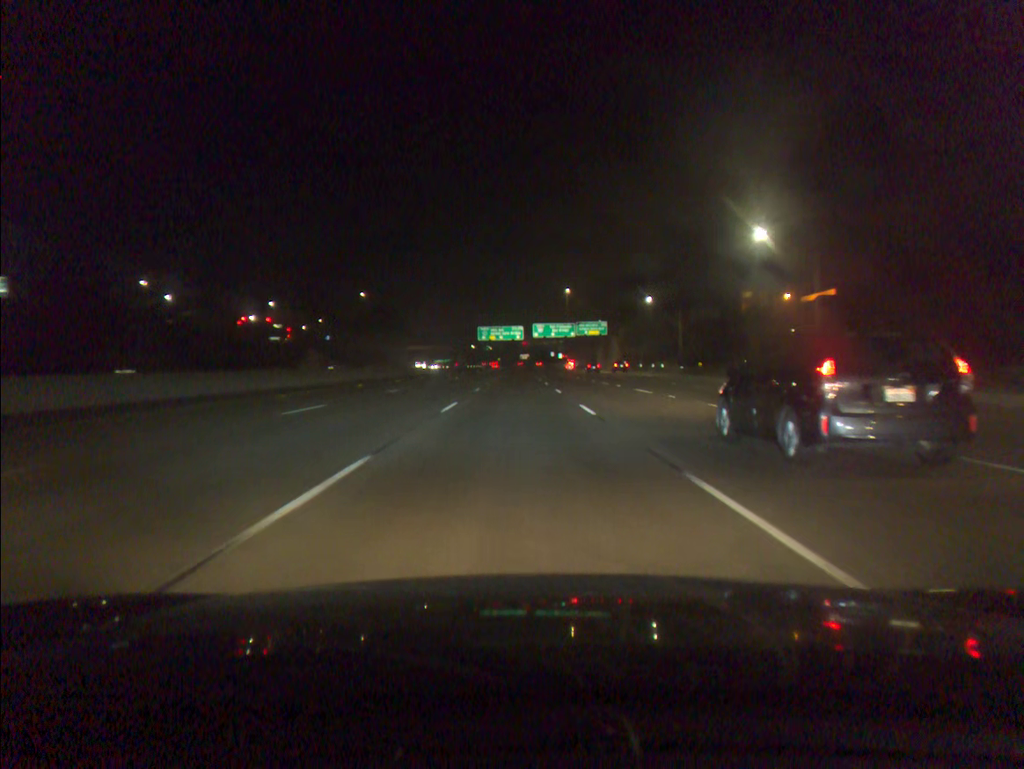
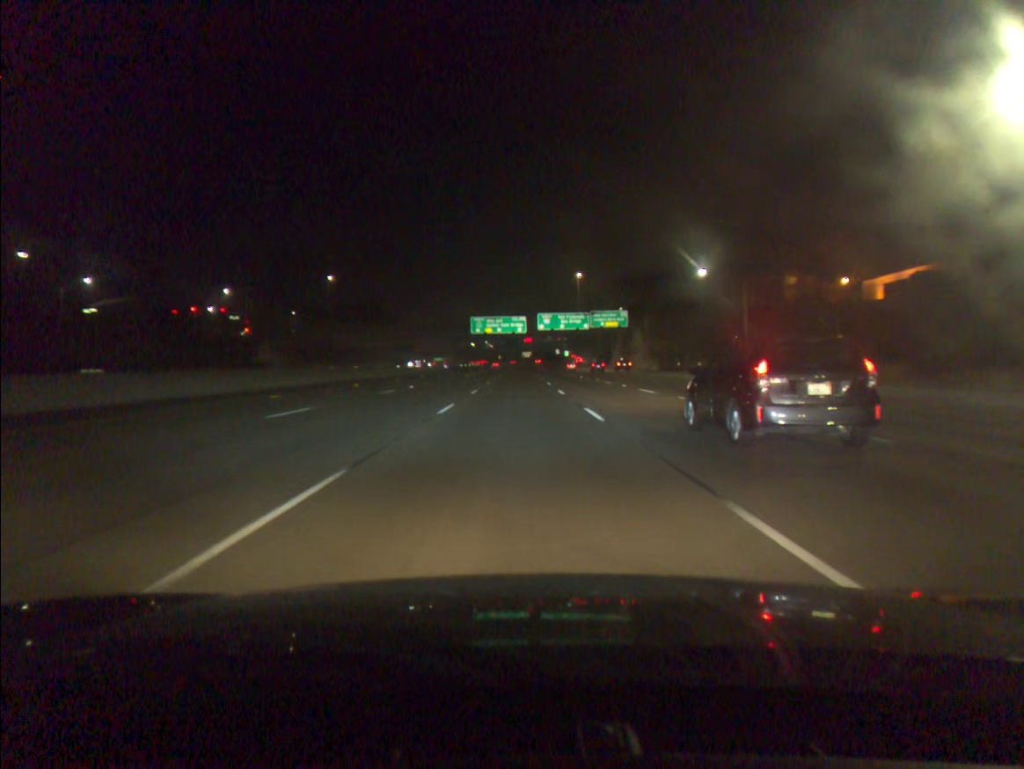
(0.0, +30.1) m; 0°
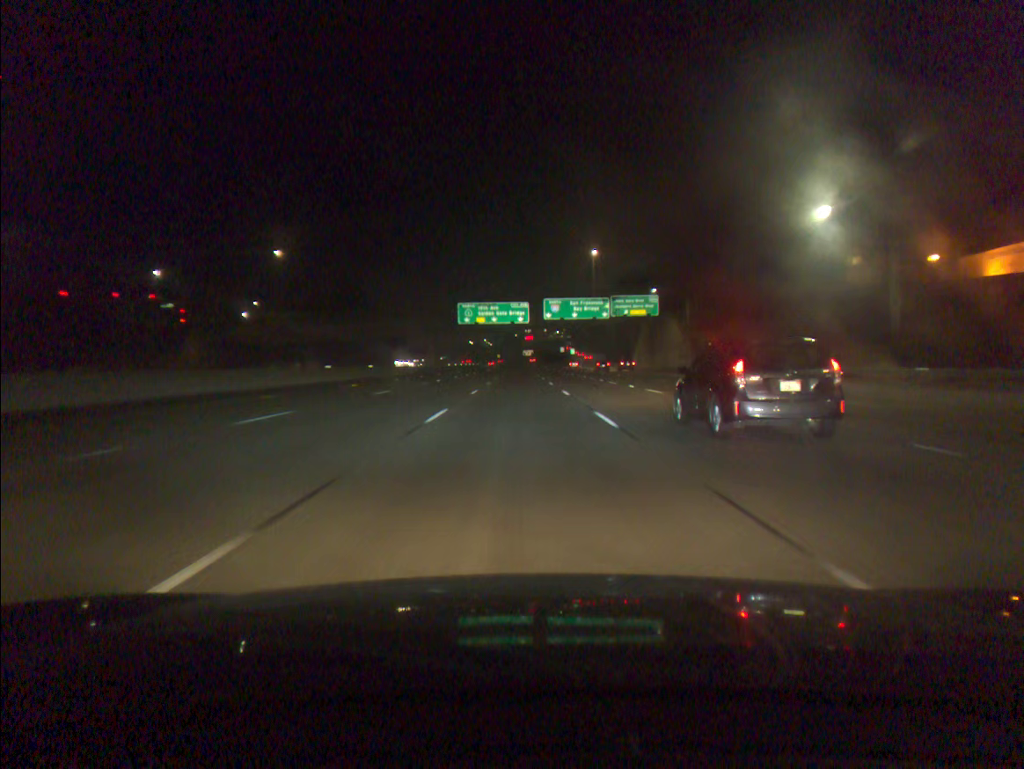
(0.0, +30.2) m; 0°
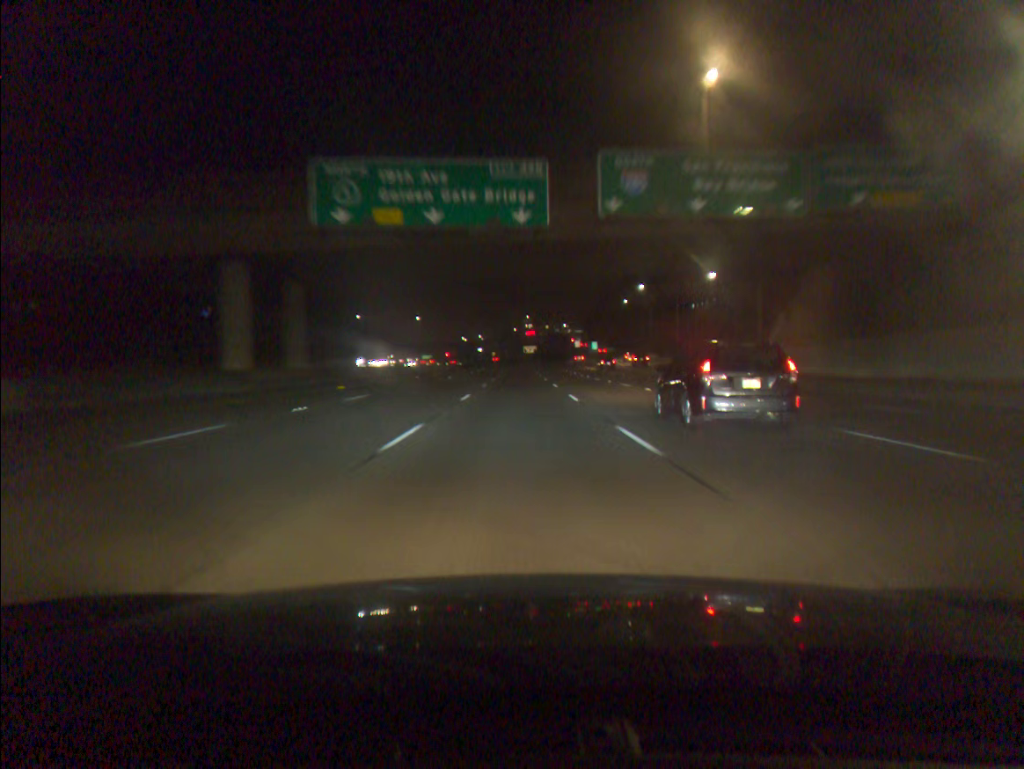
(+0.1, +75.9) m; 0°
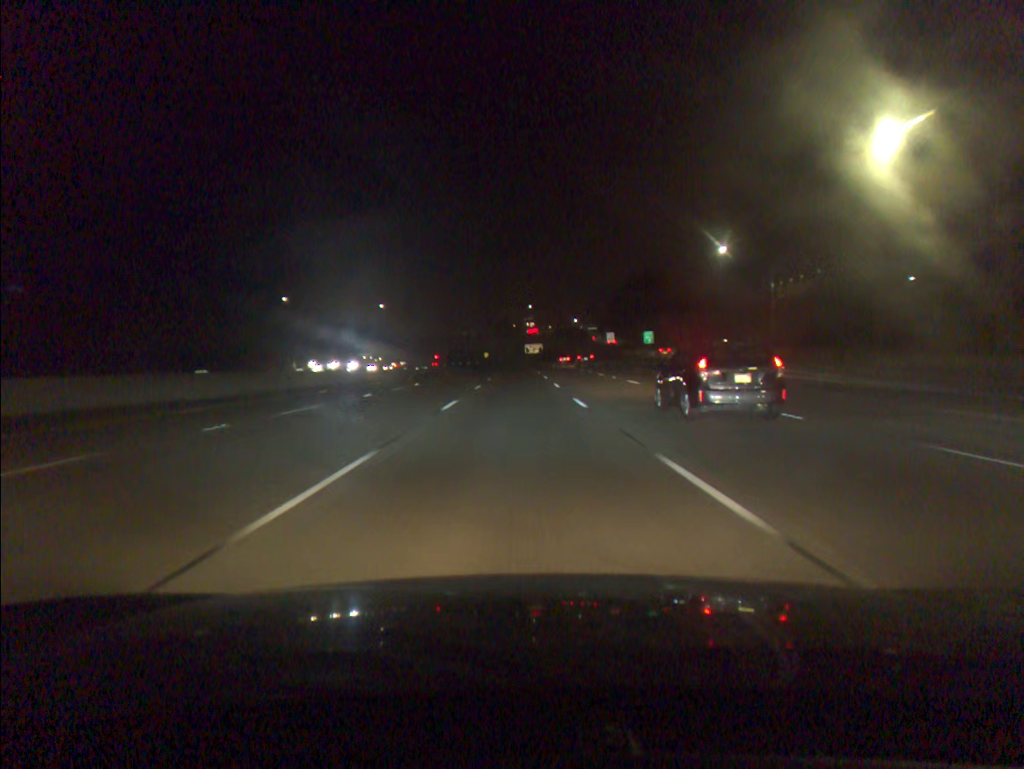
(+0.1, +76.0) m; 0°
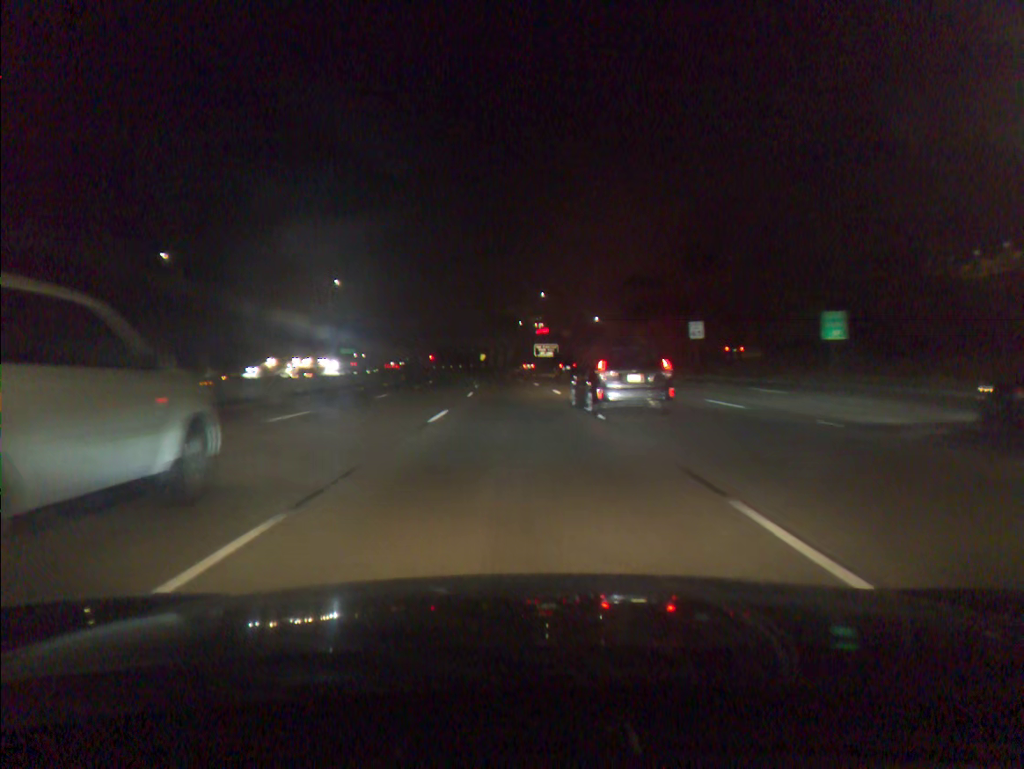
(-0.1, +60.3) m; 0°
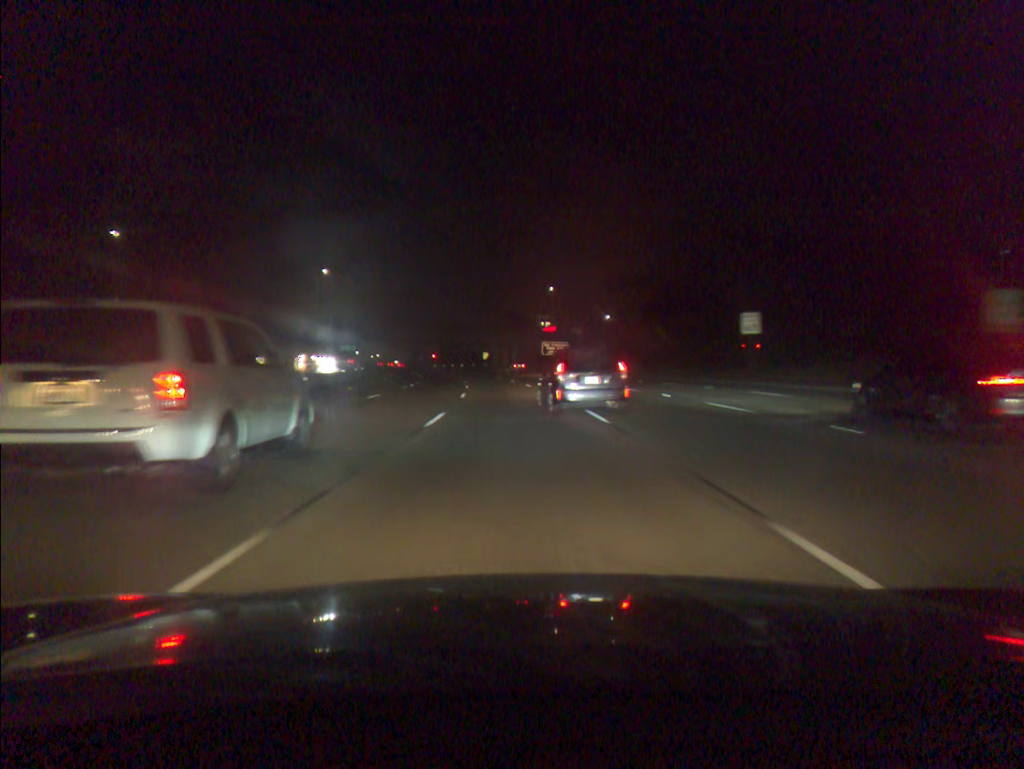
(-0.1, +15.1) m; 0°
